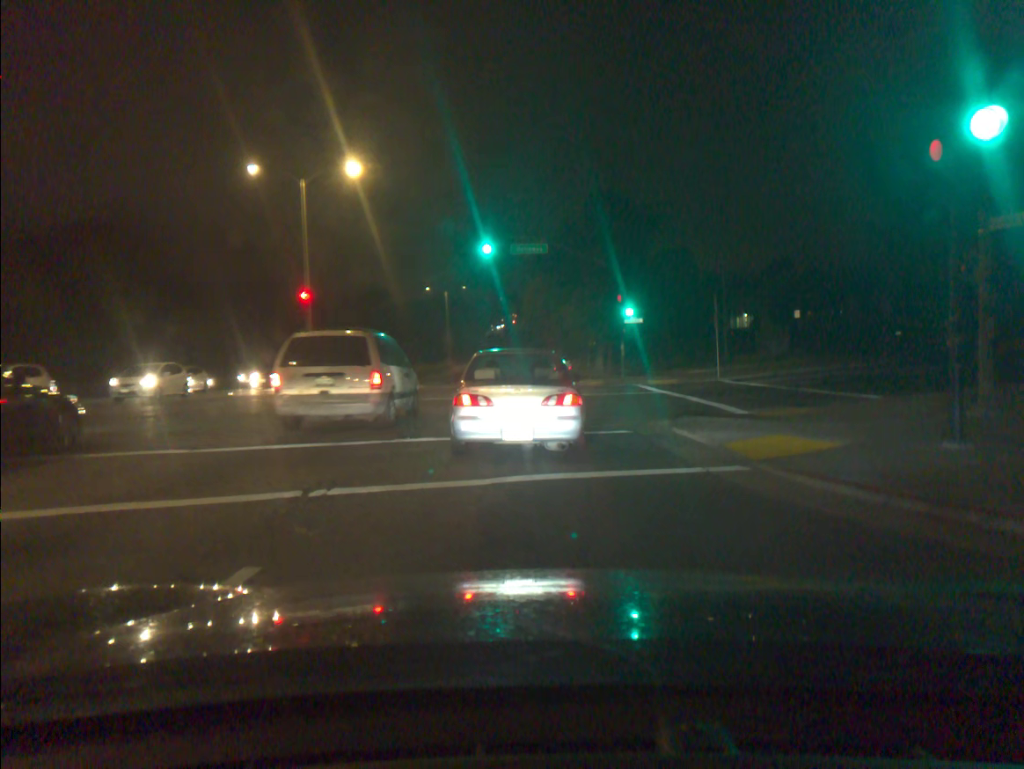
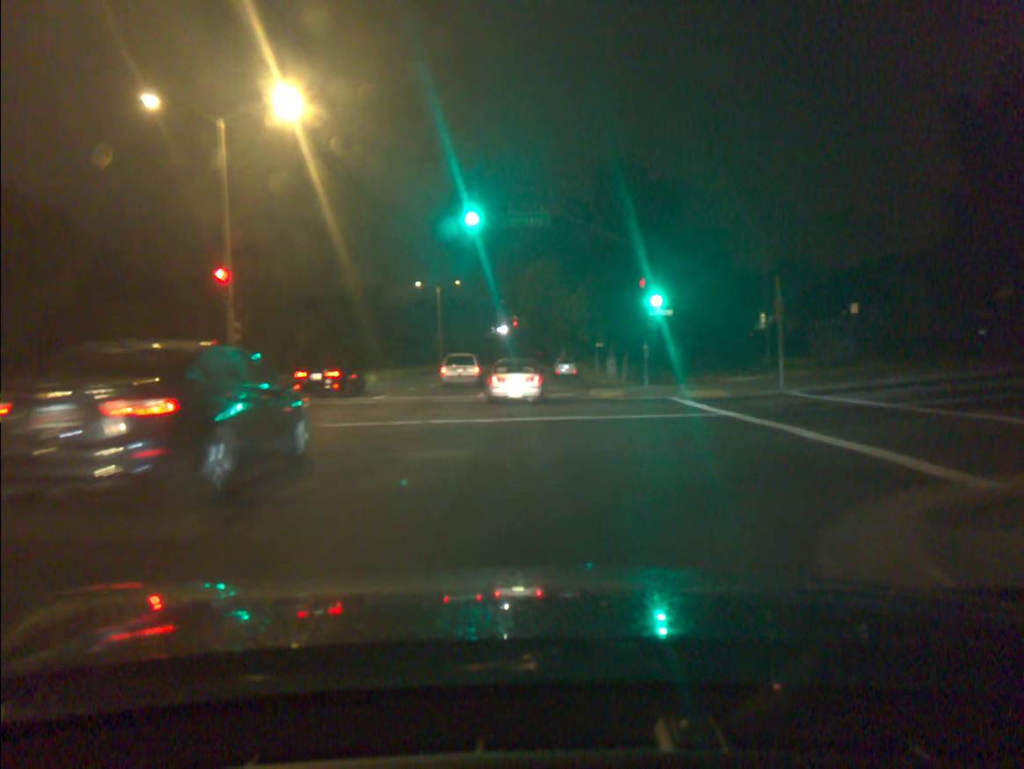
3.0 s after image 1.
(-0.1, +9.0) m; -1°
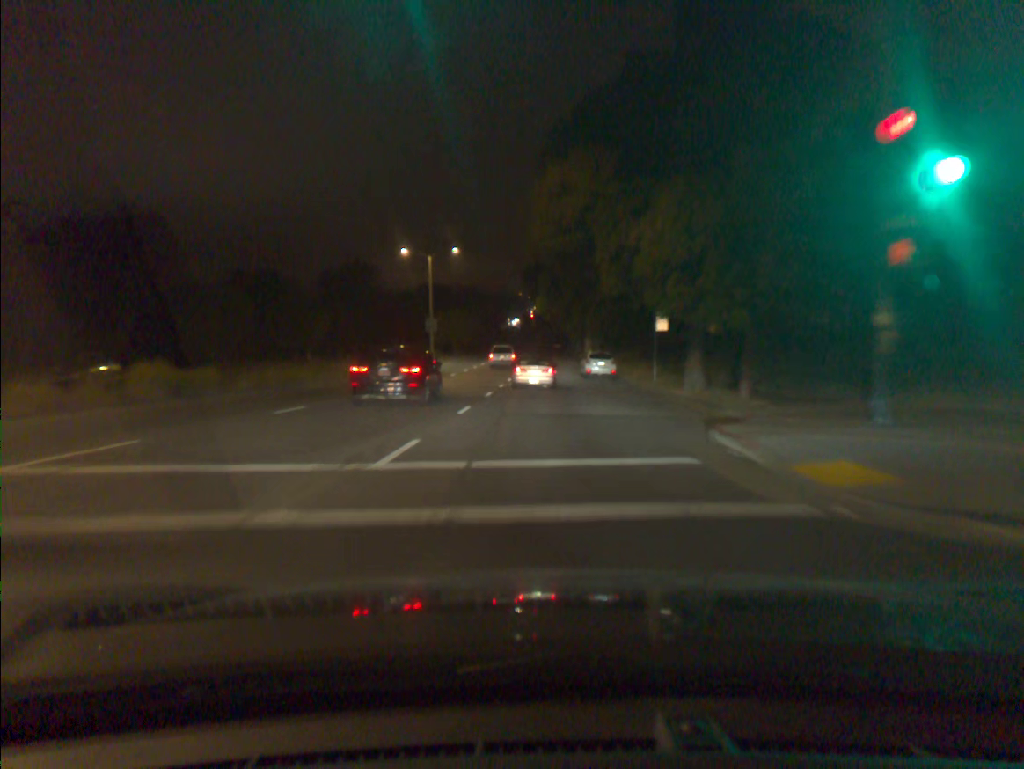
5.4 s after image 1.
(-0.2, +19.5) m; -1°
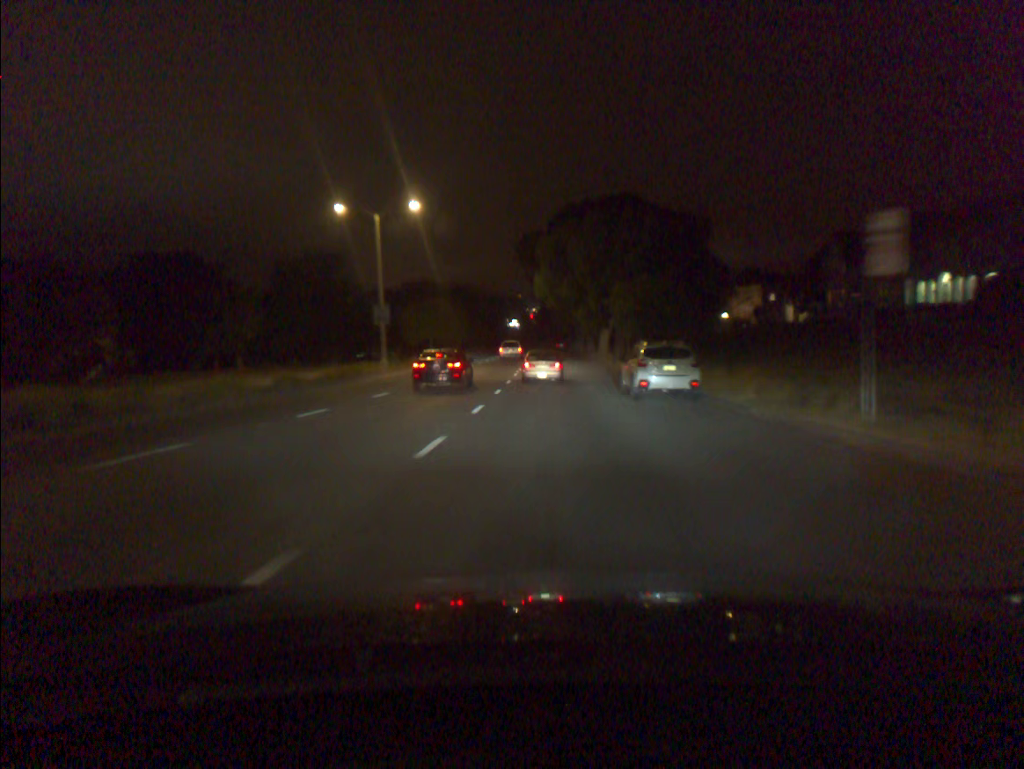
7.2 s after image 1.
(-0.2, +21.4) m; 0°
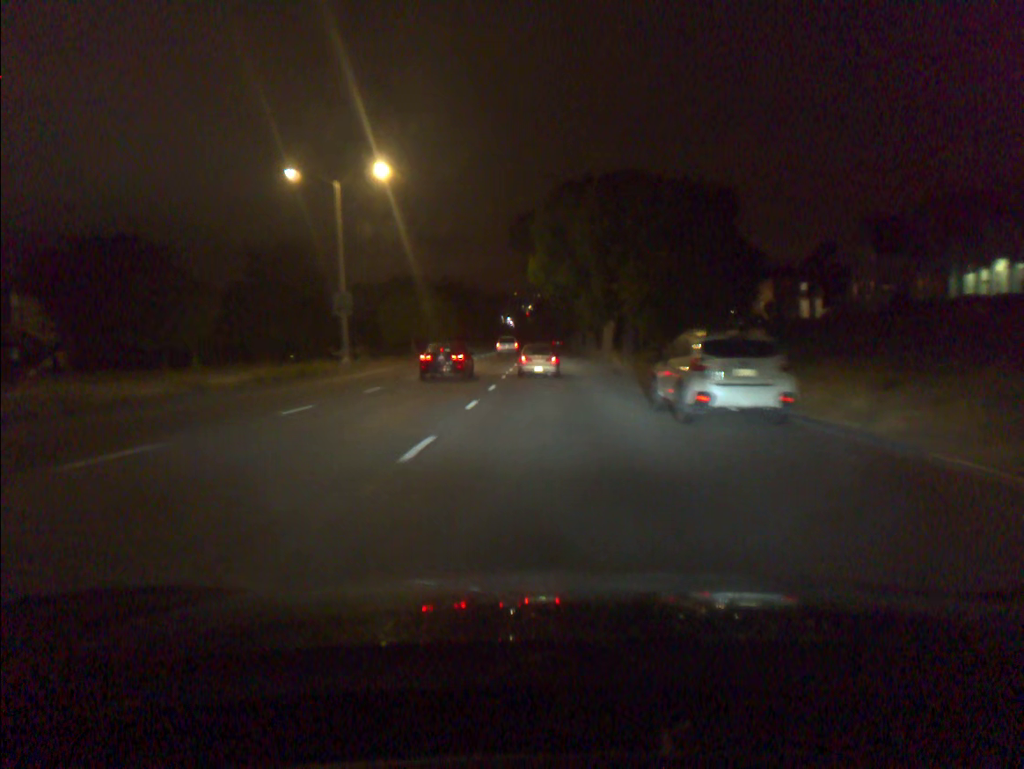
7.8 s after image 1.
(0.0, +7.9) m; 0°
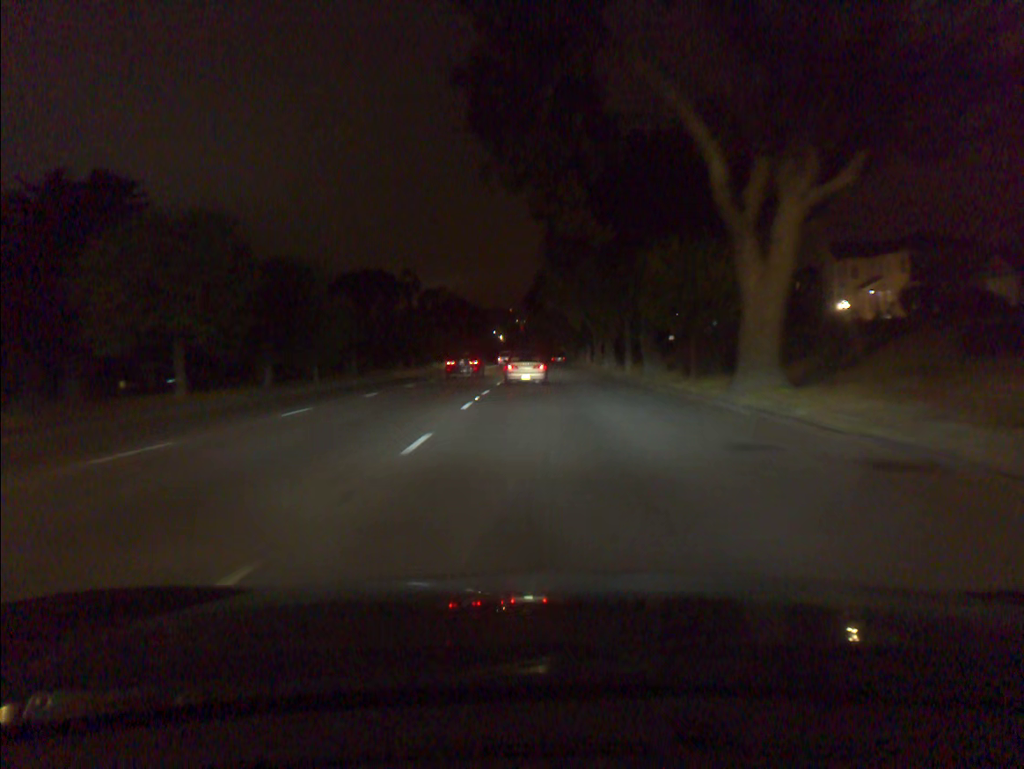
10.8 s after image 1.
(+0.1, +43.2) m; 0°
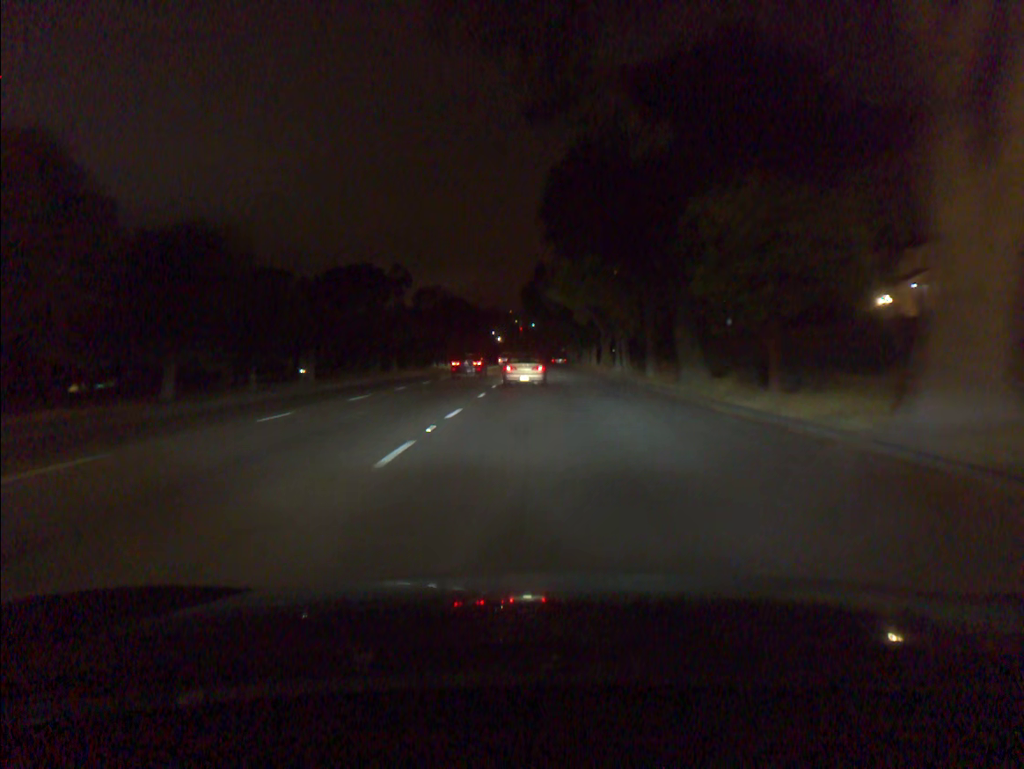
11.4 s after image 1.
(0.0, +8.8) m; 0°
